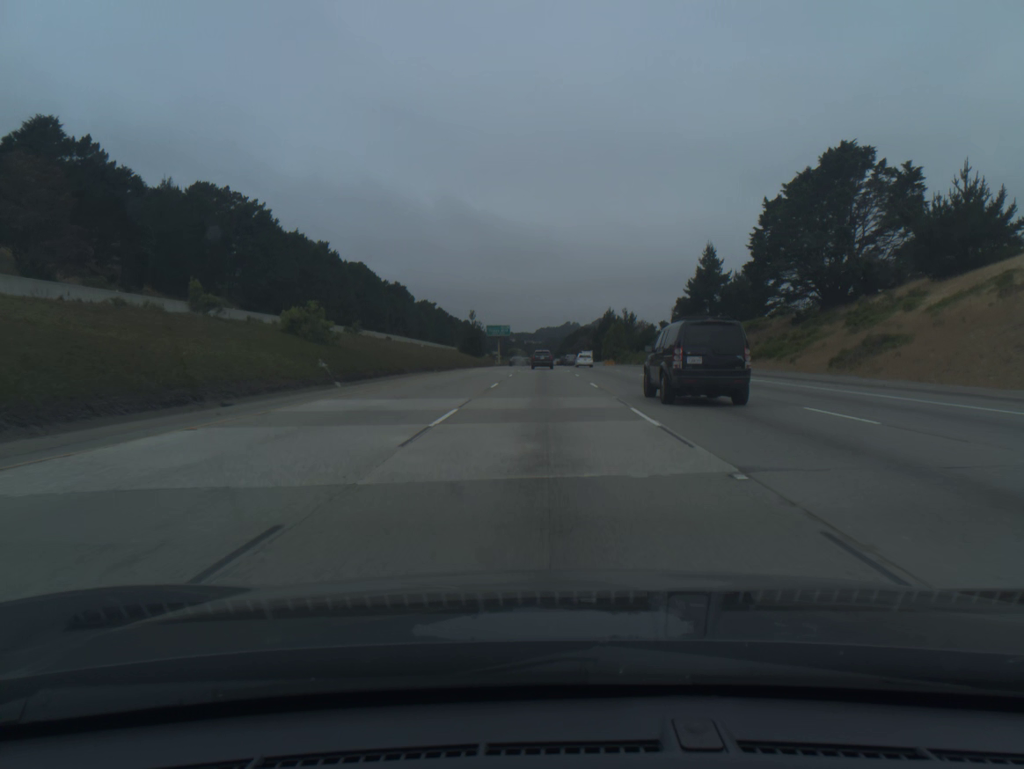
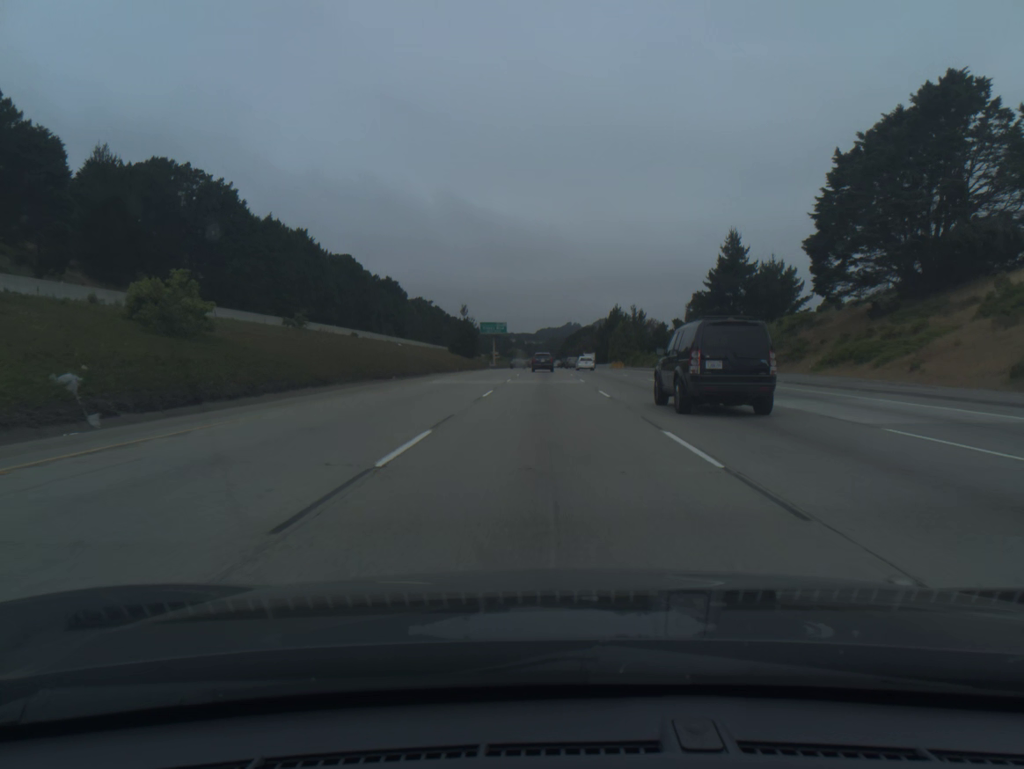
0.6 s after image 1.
(0.0, +18.8) m; 0°
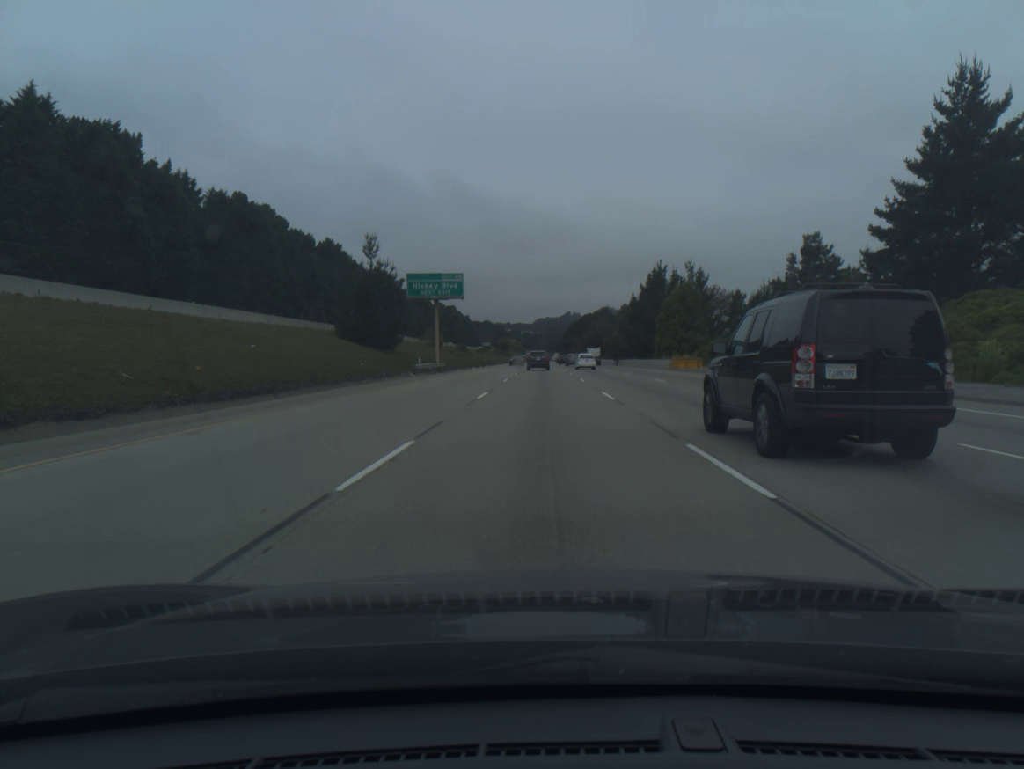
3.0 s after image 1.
(+0.1, +74.7) m; 0°
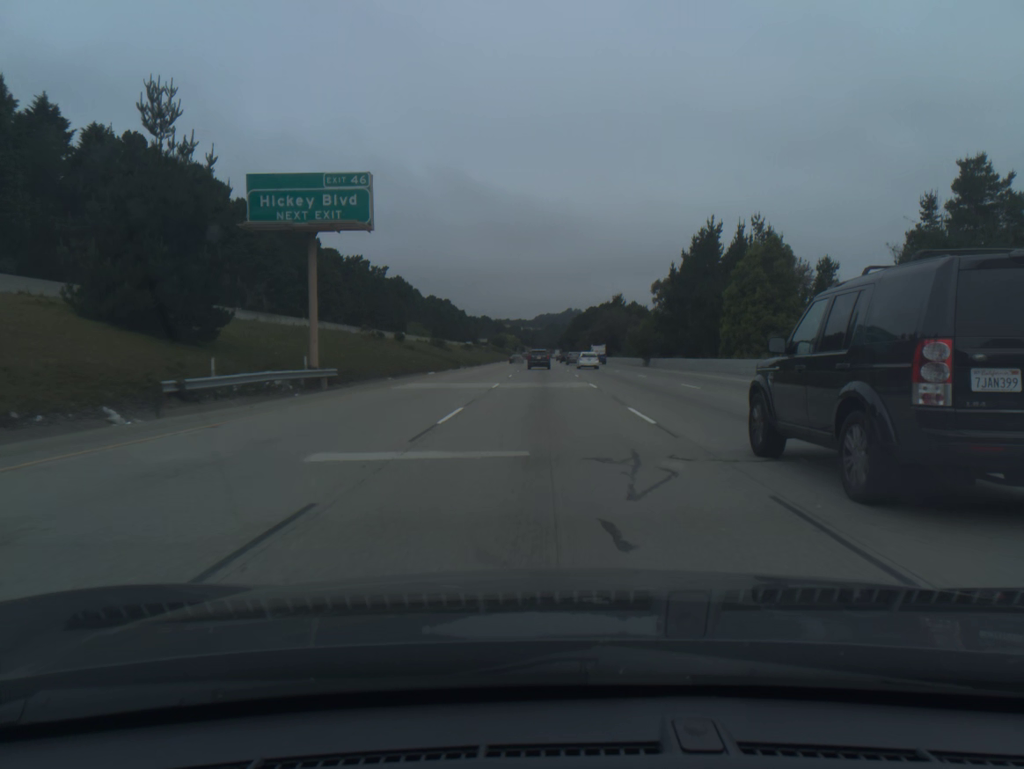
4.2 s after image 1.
(0.0, +37.2) m; 0°
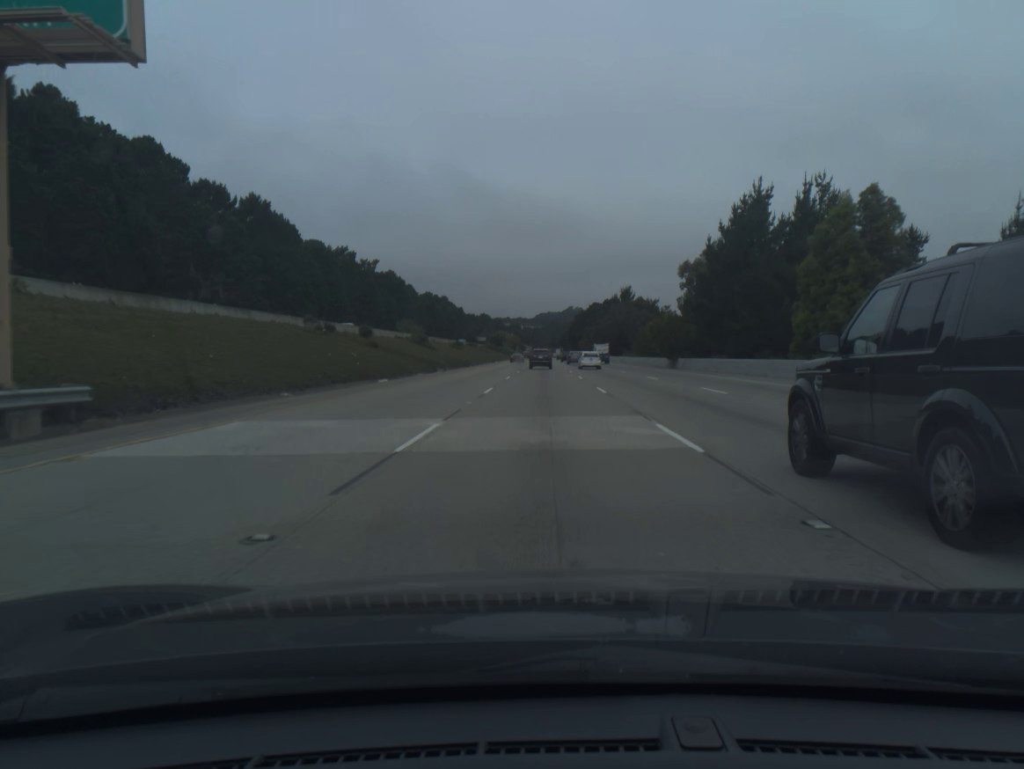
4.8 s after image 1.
(0.0, +18.6) m; 0°
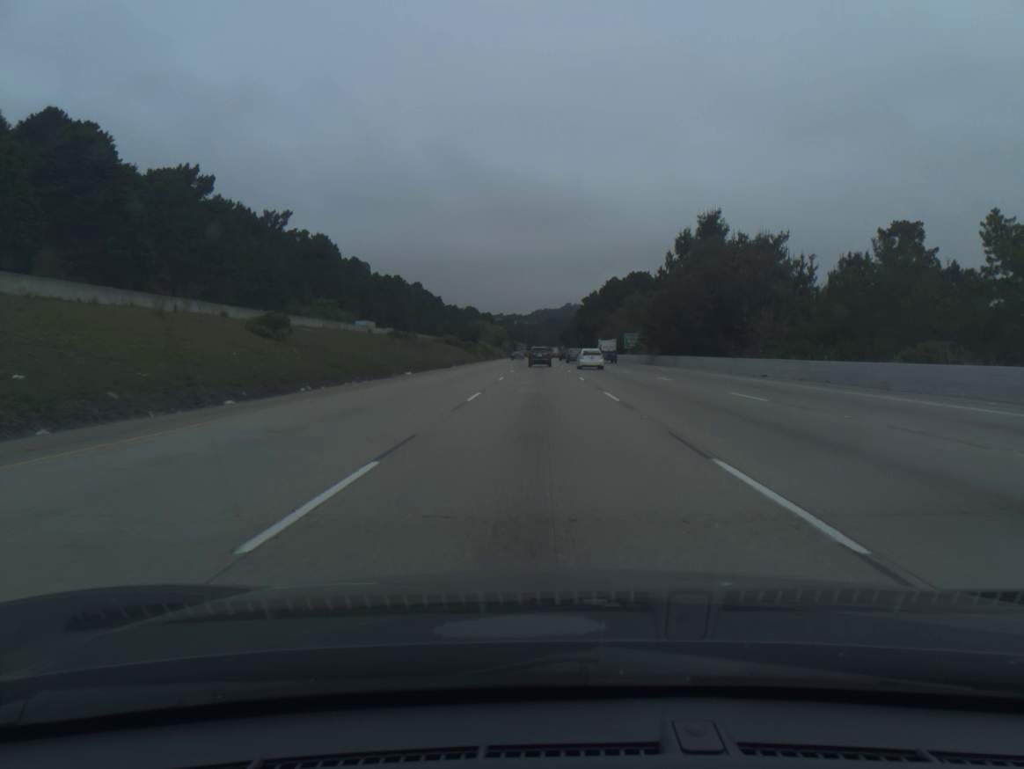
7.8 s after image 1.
(+0.1, +92.6) m; 0°
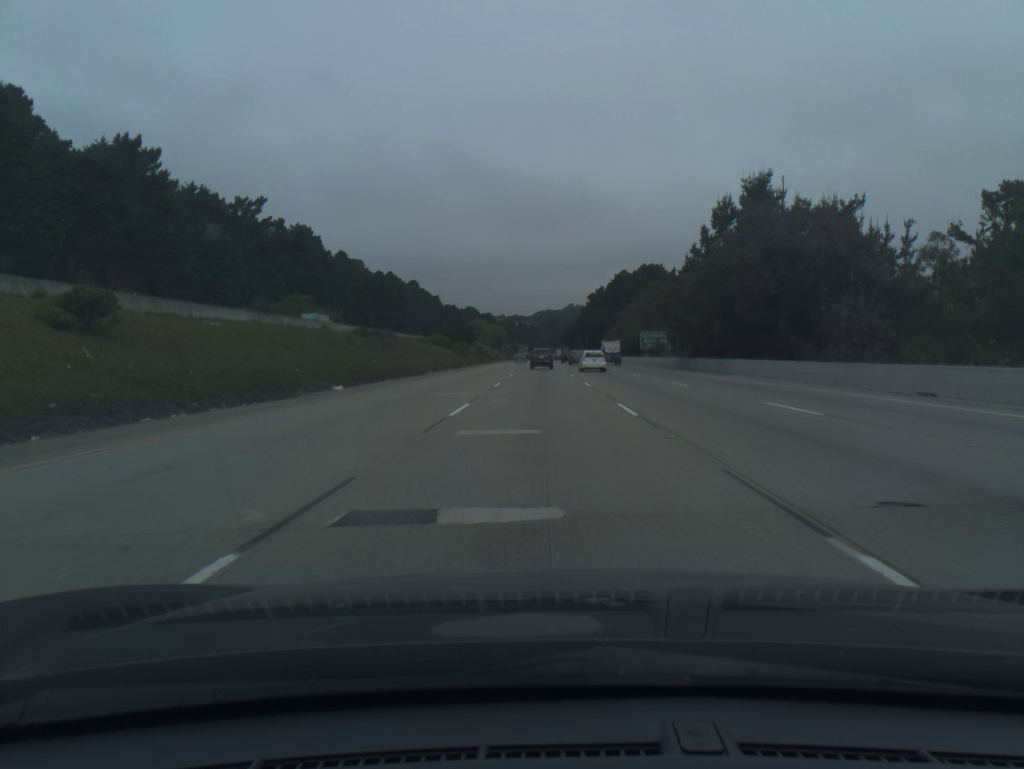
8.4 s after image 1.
(0.0, +18.5) m; 0°
